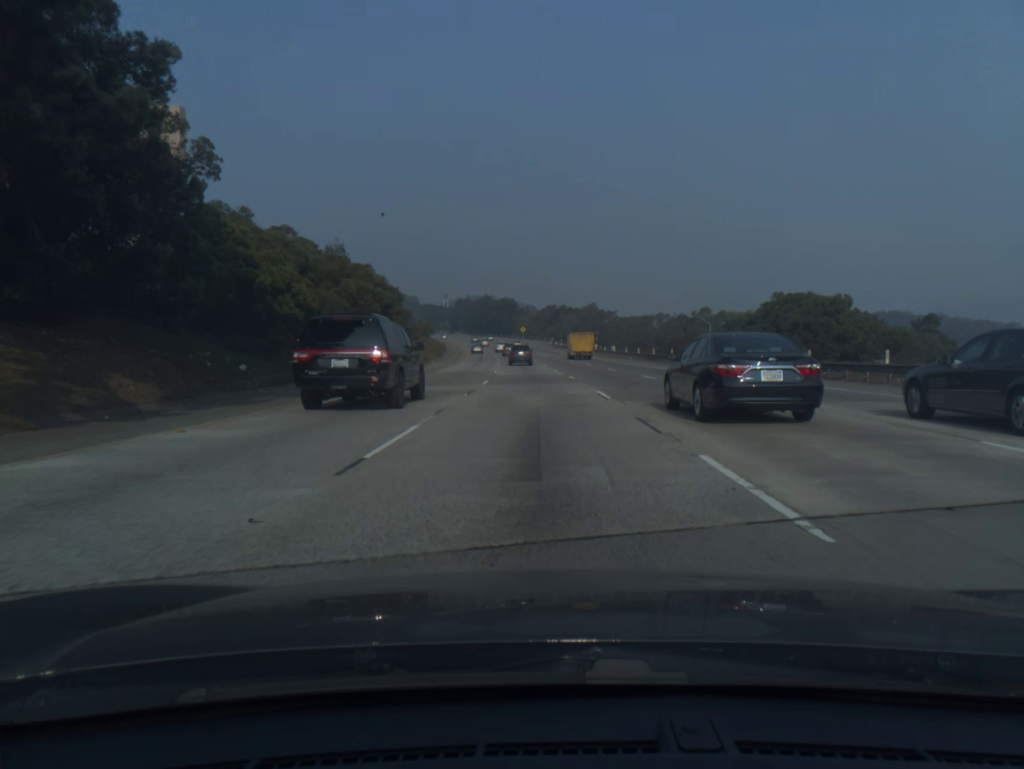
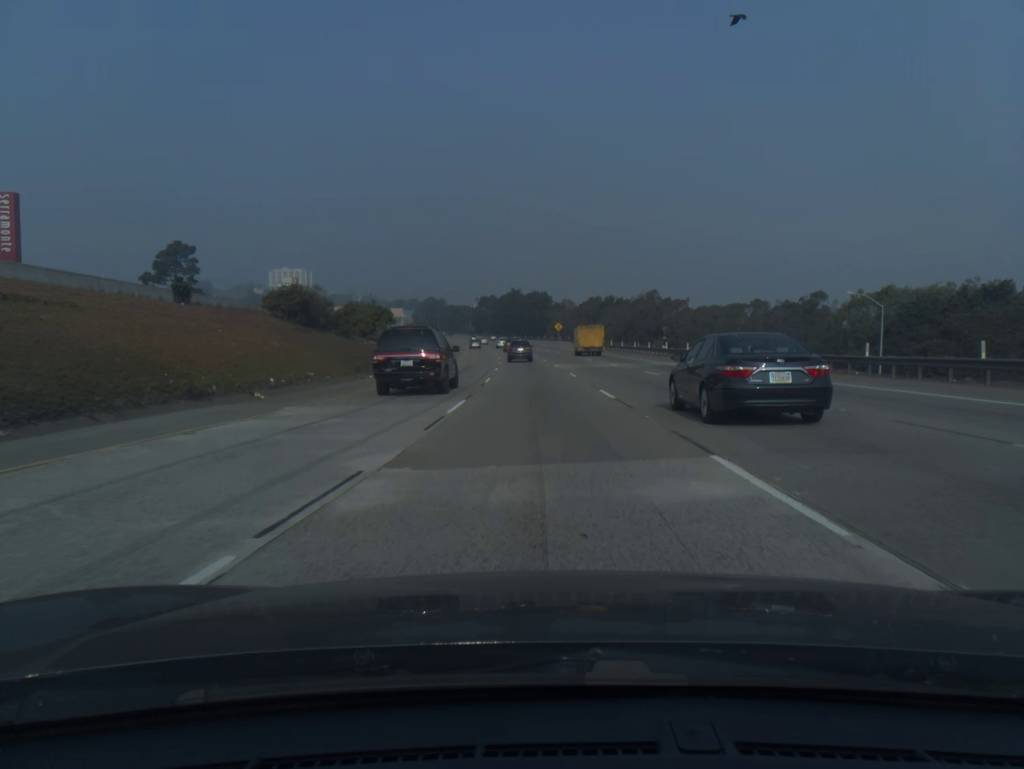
(-1.4, +58.6) m; -3°
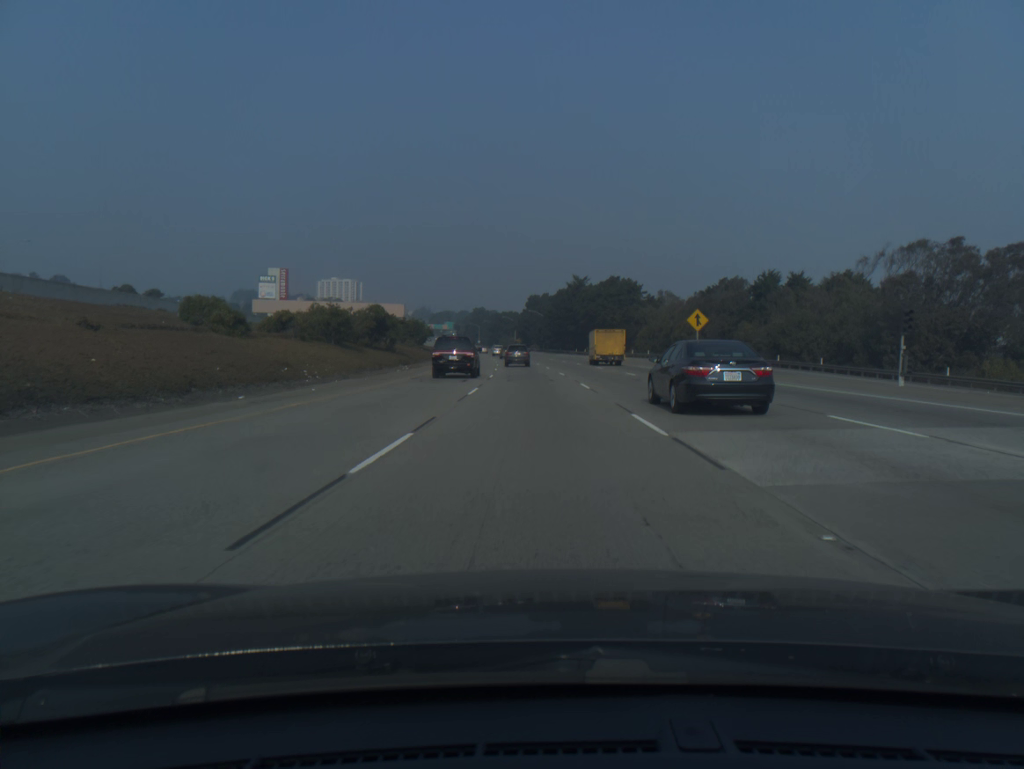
(-3.5, +95.4) m; -4°
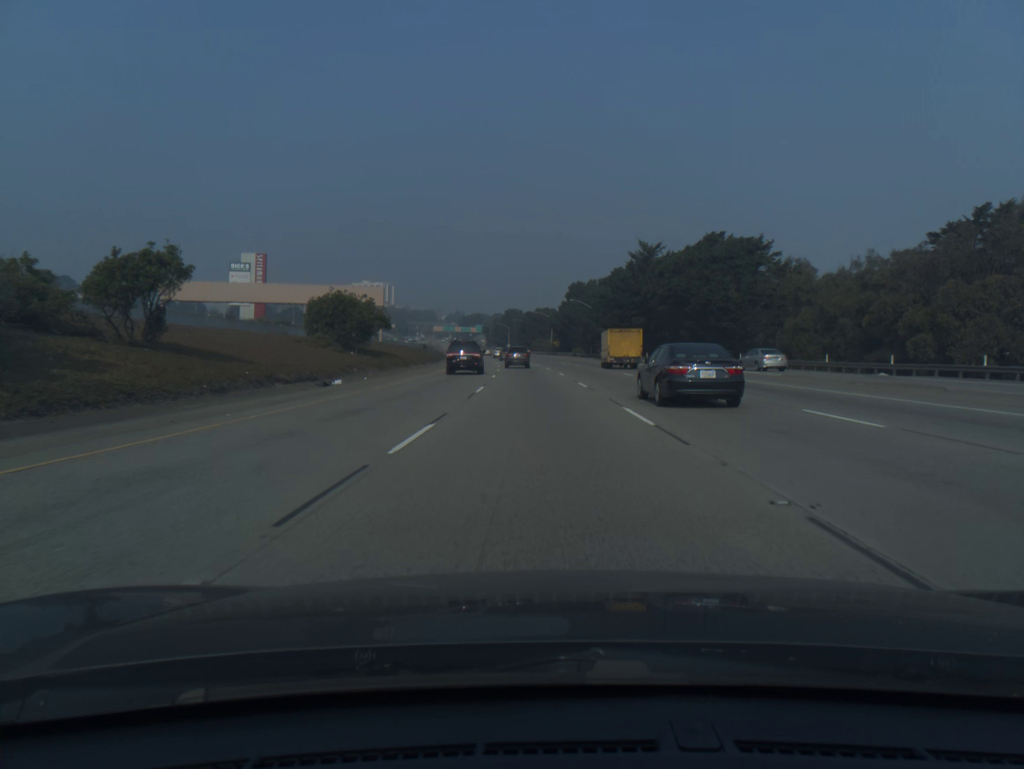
(-1.4, +56.5) m; -3°
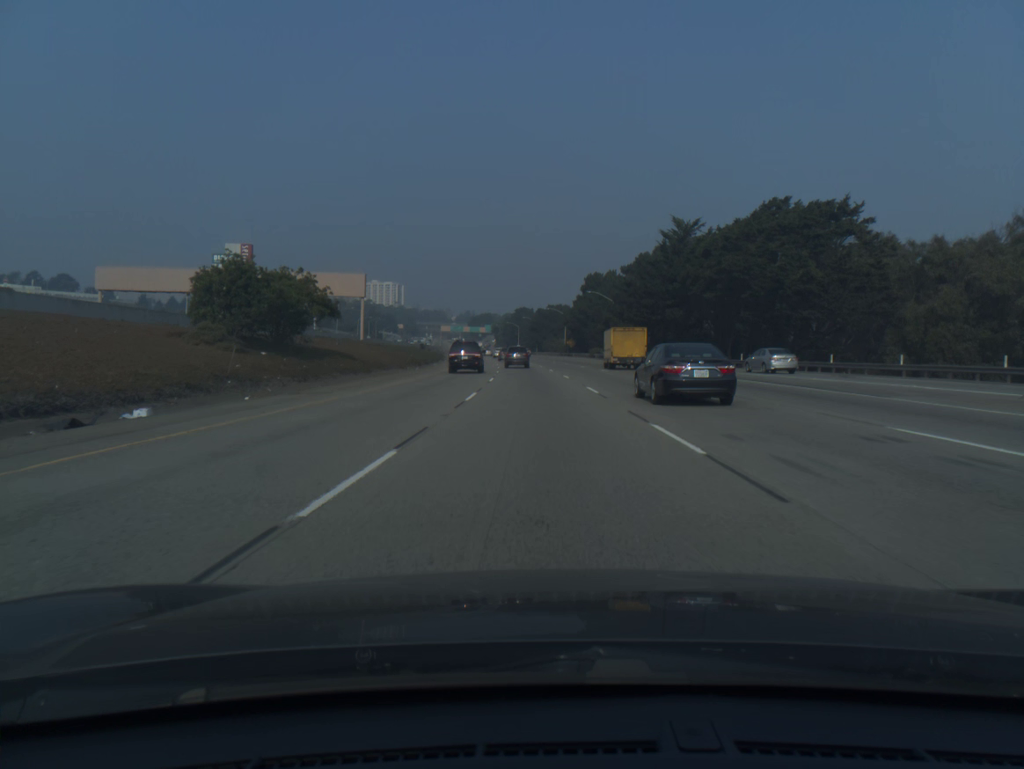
(-0.1, +18.8) m; -1°
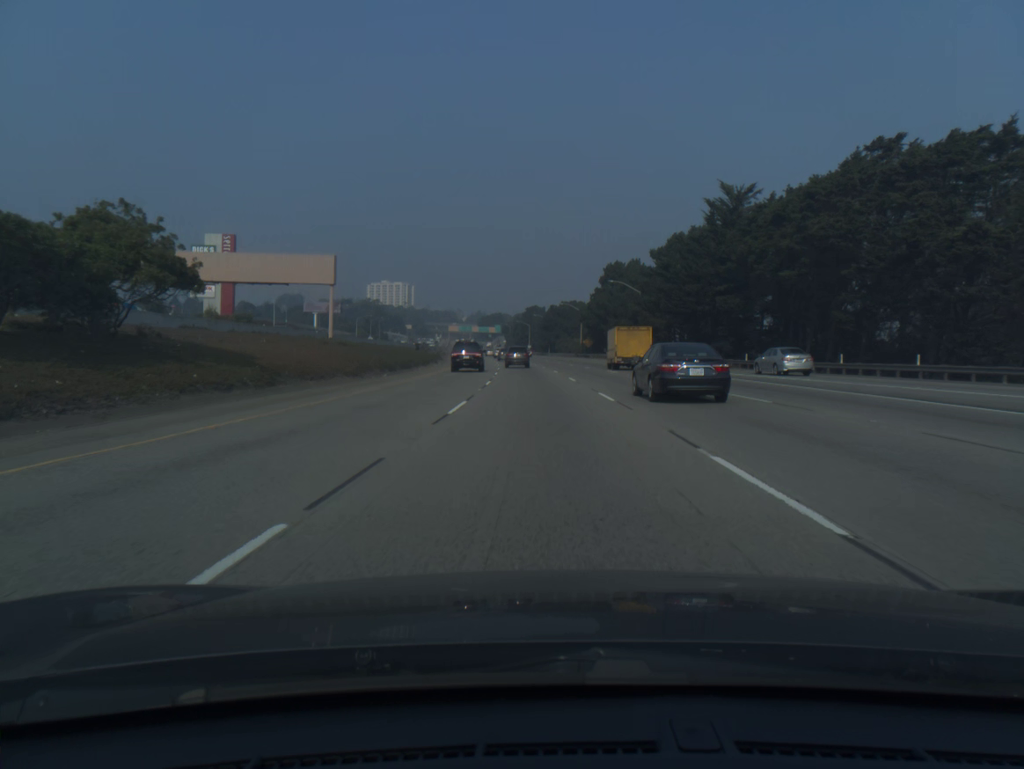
(-0.1, +18.7) m; -1°
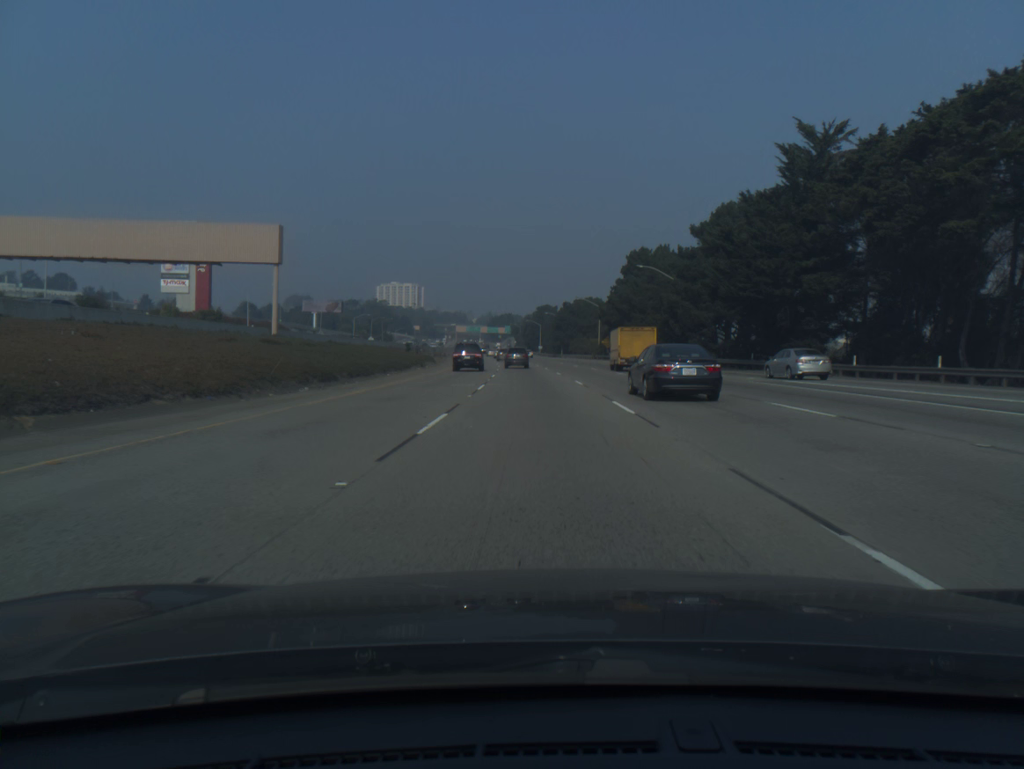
(-0.1, +18.8) m; -1°
